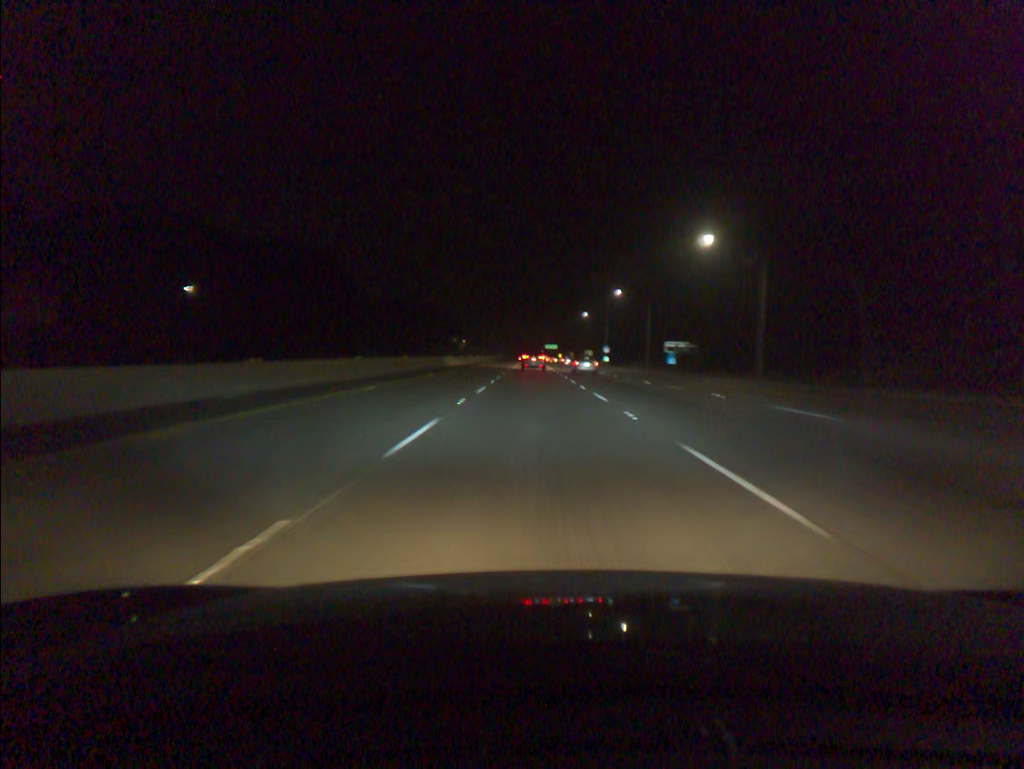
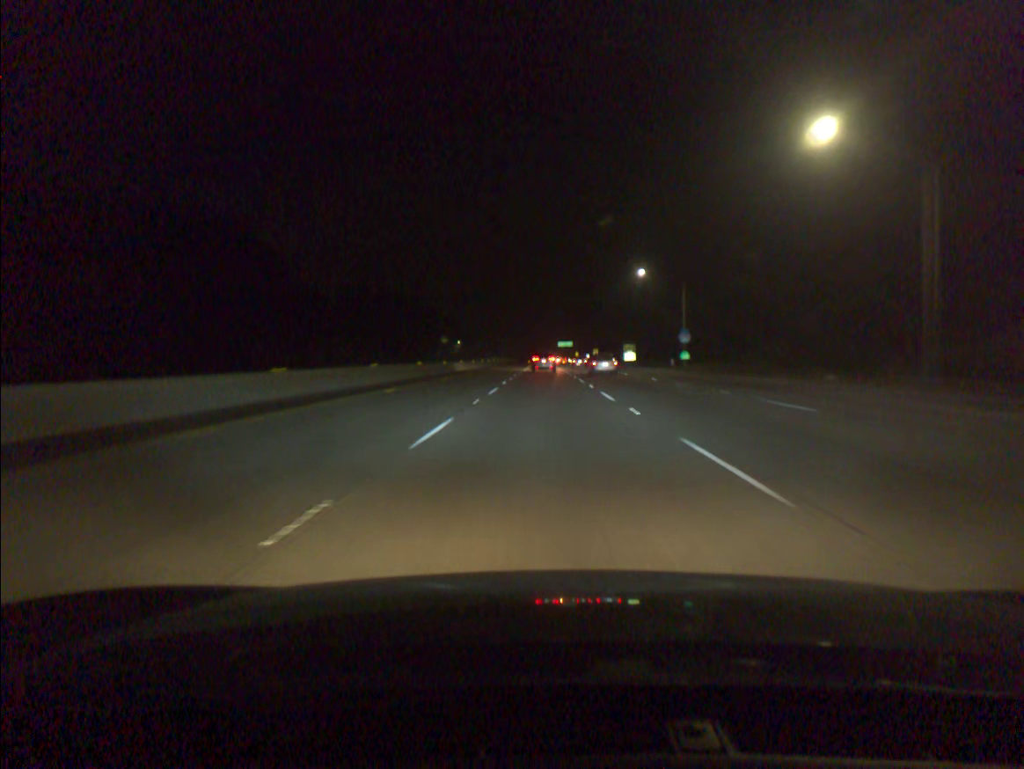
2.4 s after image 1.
(-1.0, +71.7) m; -1°
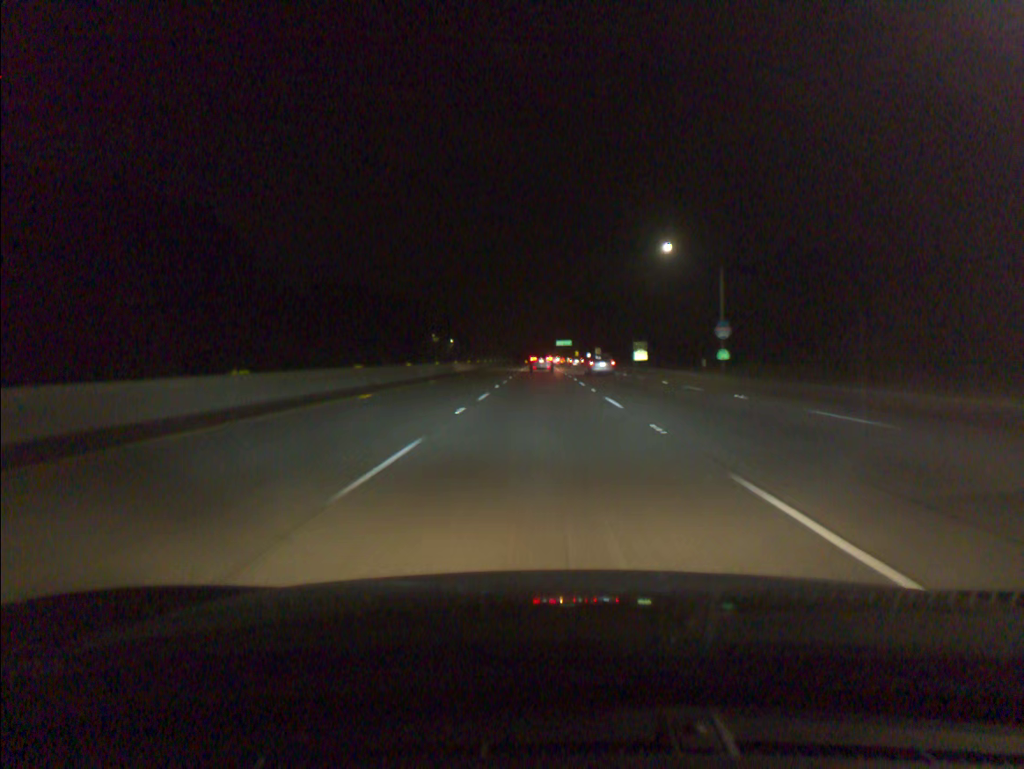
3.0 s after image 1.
(0.0, +17.9) m; 0°
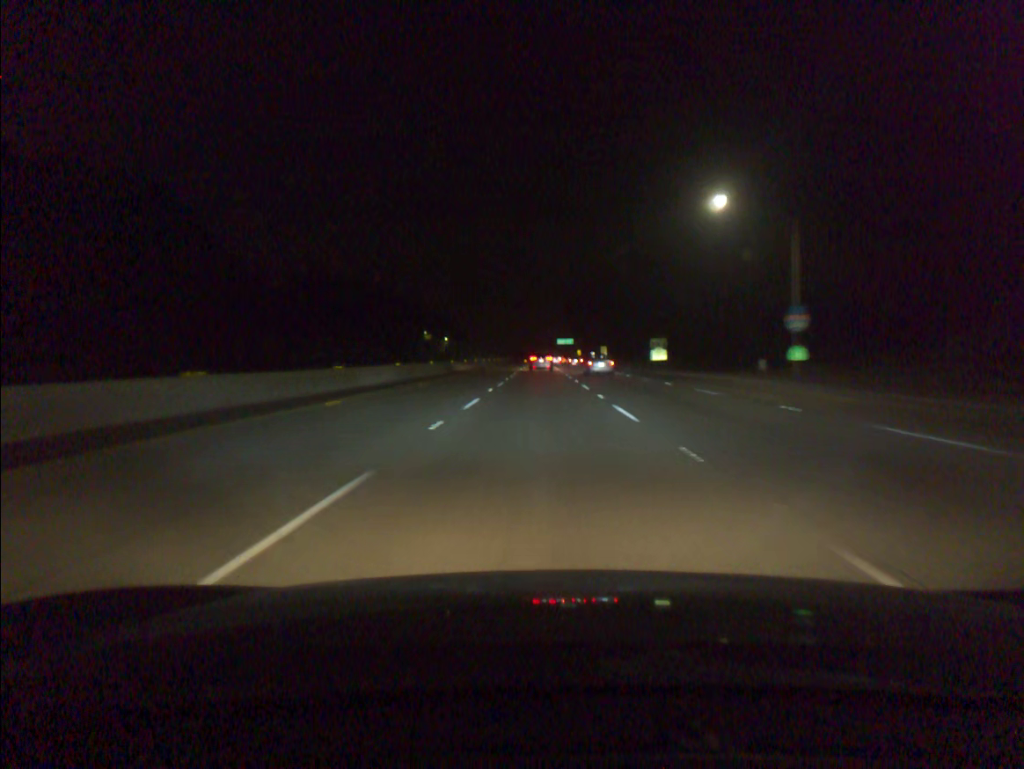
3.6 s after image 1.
(0.0, +17.9) m; 0°
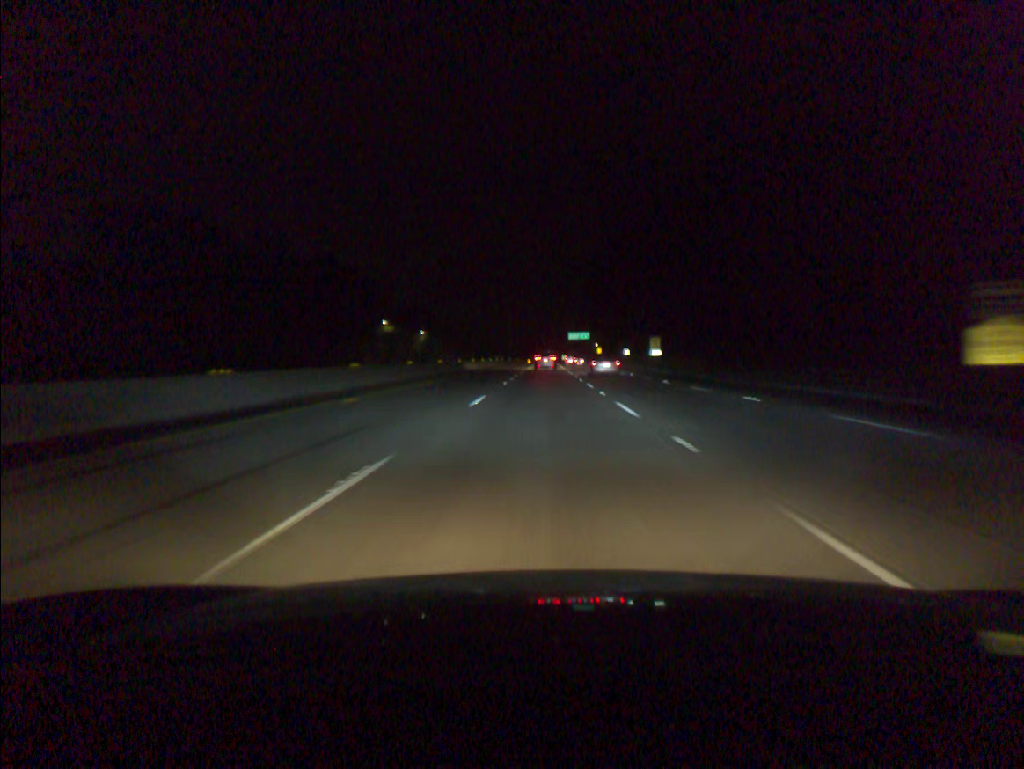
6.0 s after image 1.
(-0.3, +71.8) m; 0°
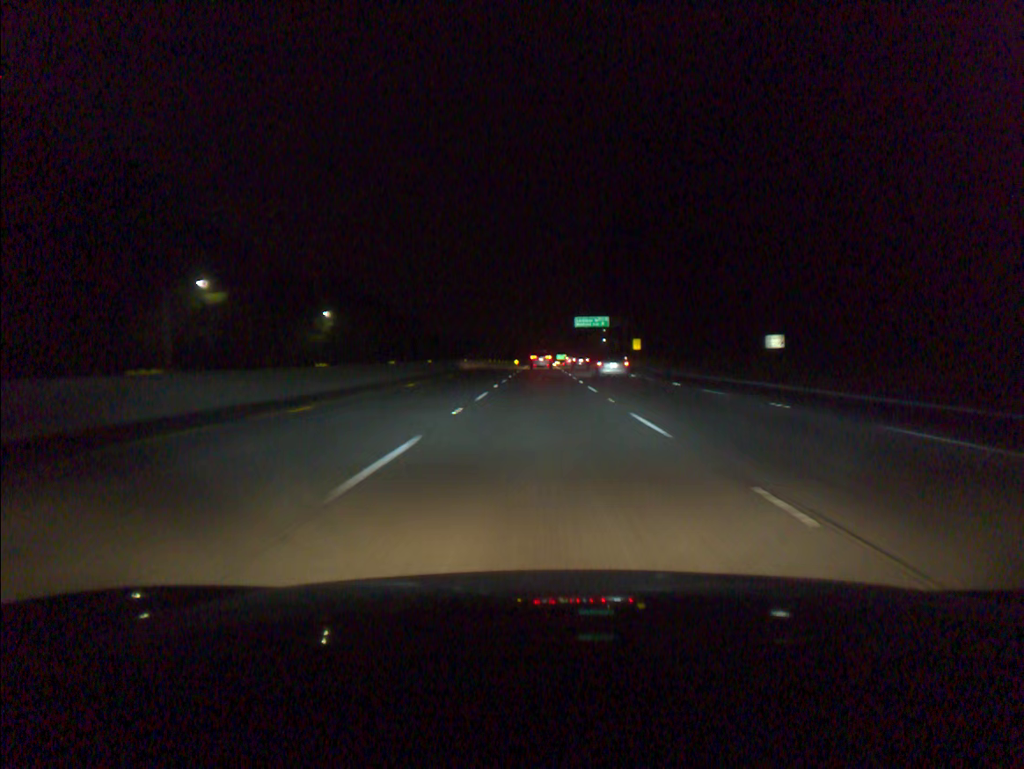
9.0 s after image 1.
(+0.3, +91.4) m; +1°
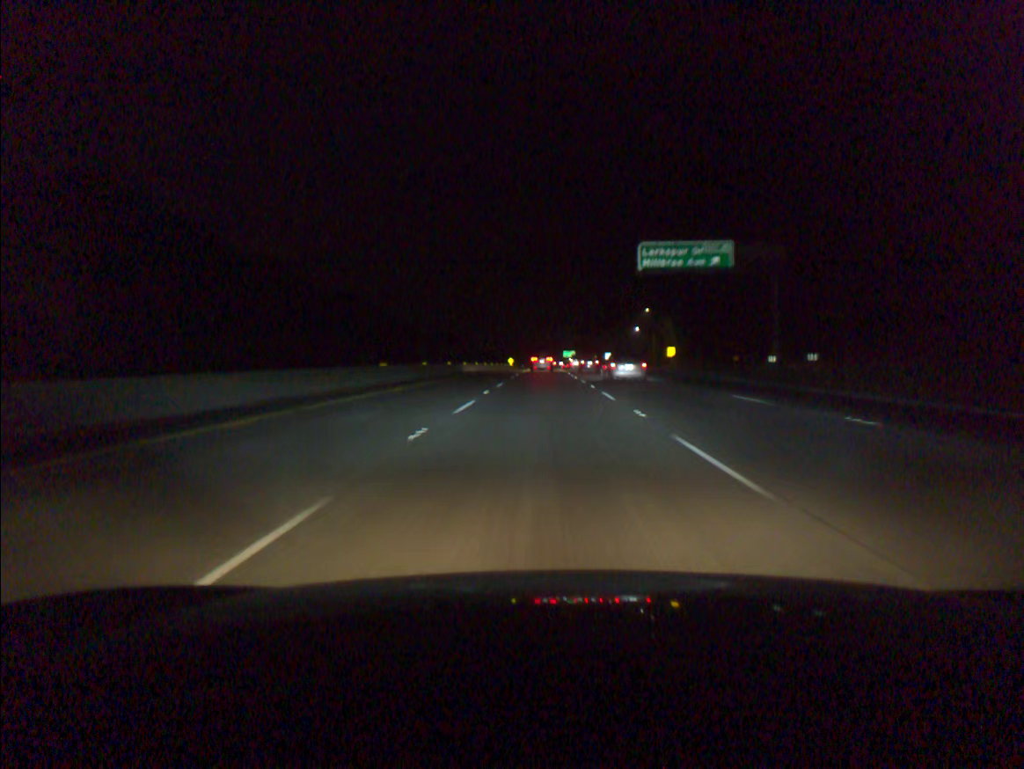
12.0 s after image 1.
(-0.2, +92.1) m; 0°
